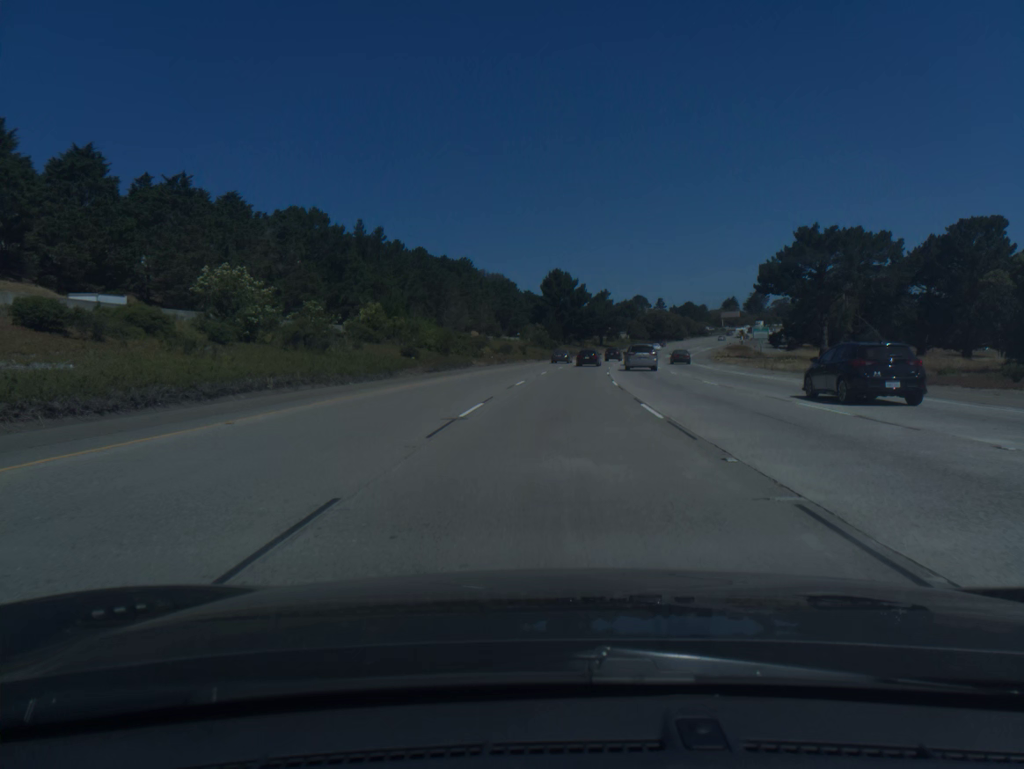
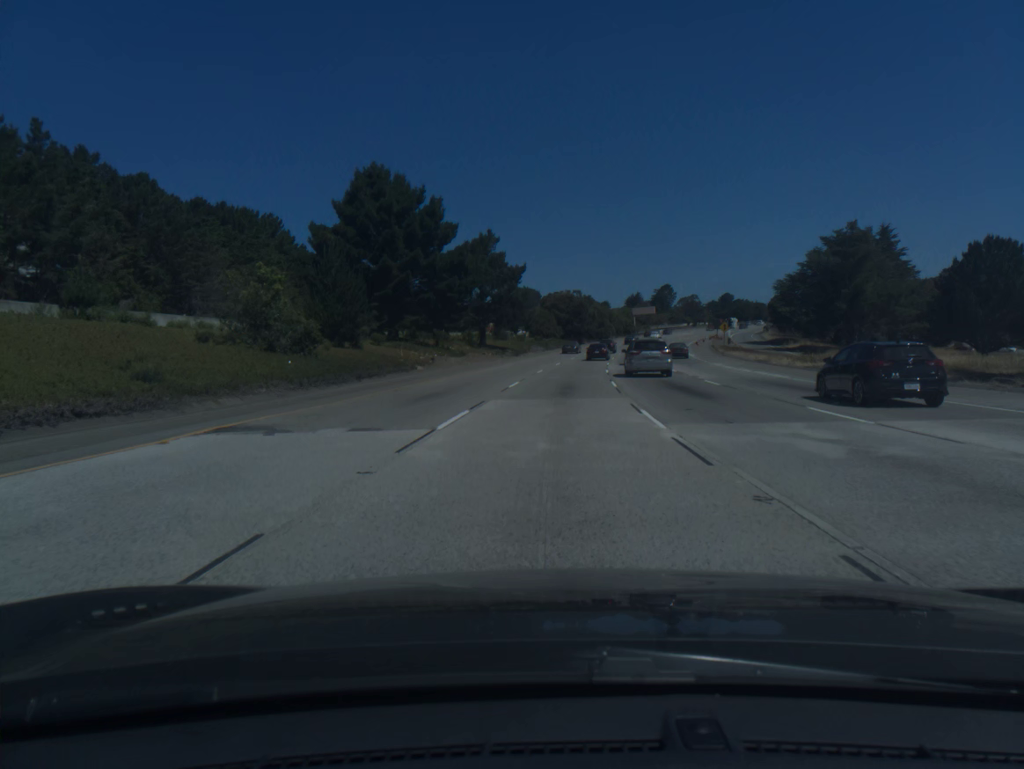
(+6.6, +88.7) m; +8°
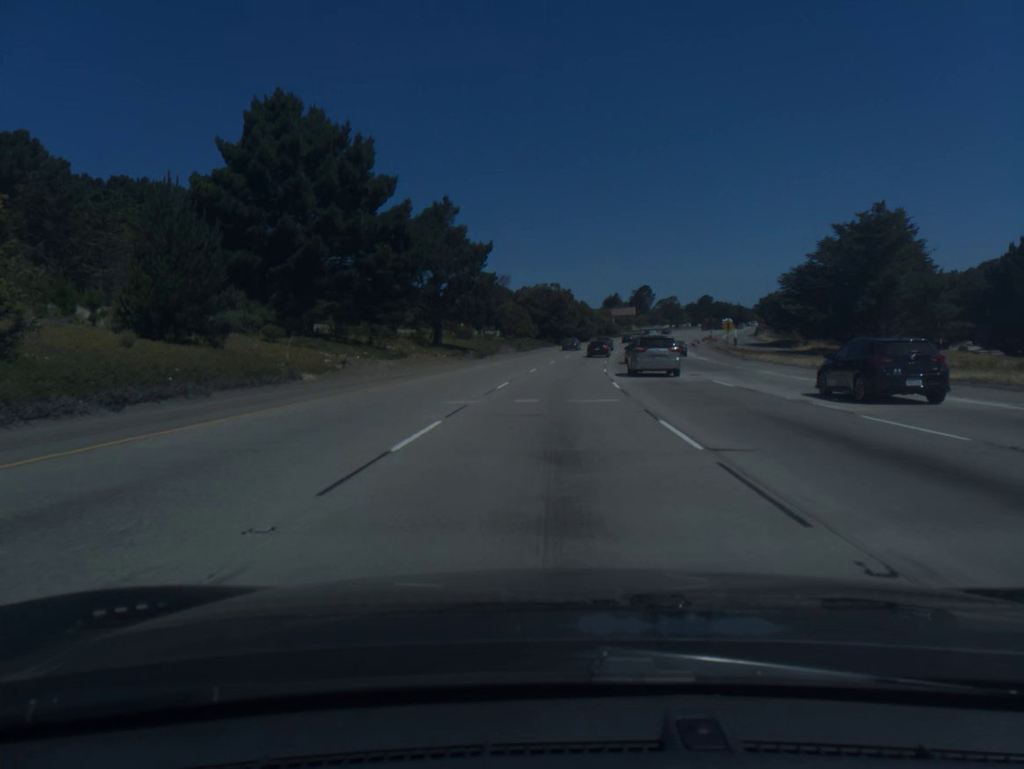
(+0.3, +17.9) m; +2°
